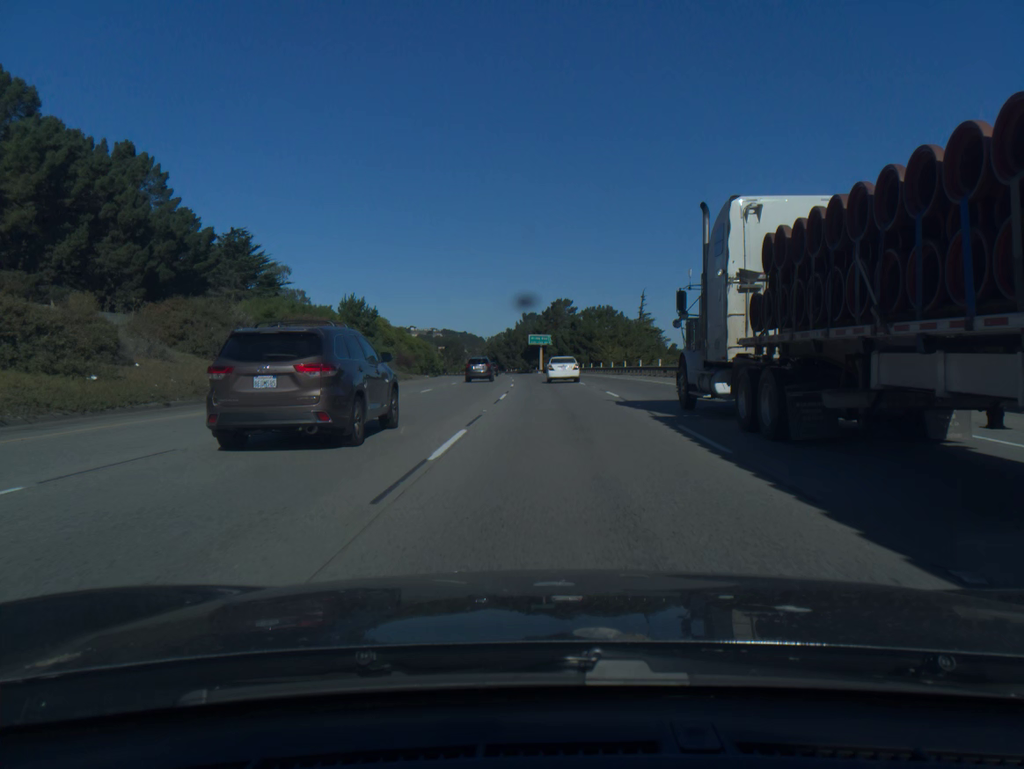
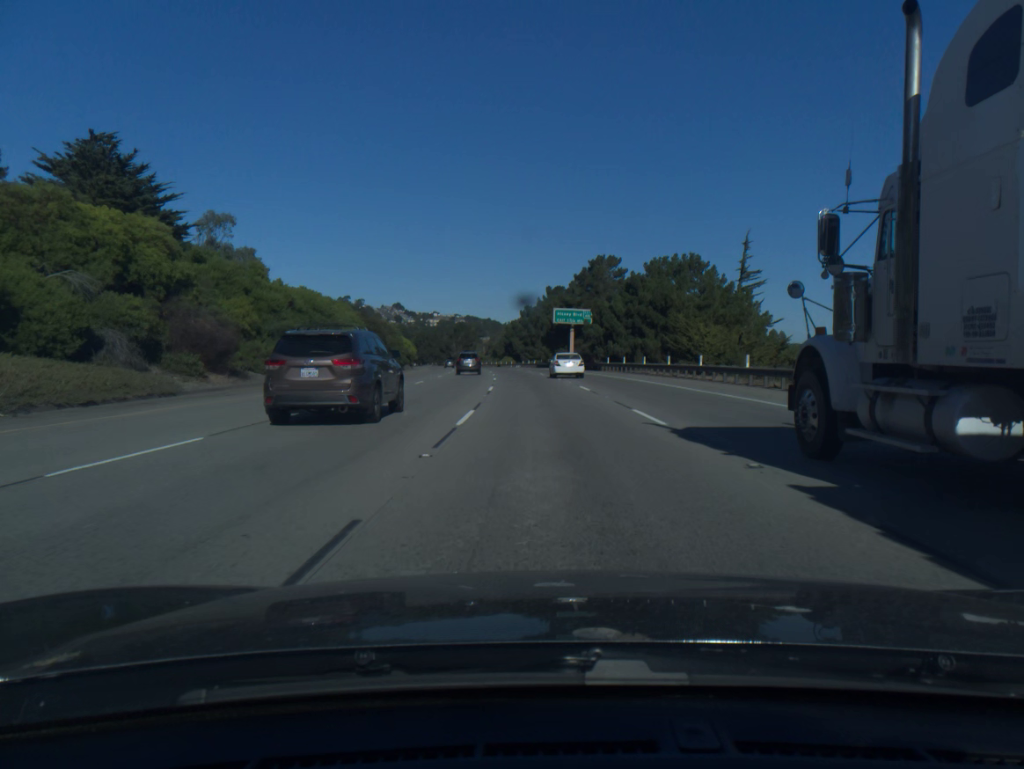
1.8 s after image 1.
(-0.6, +54.3) m; -2°
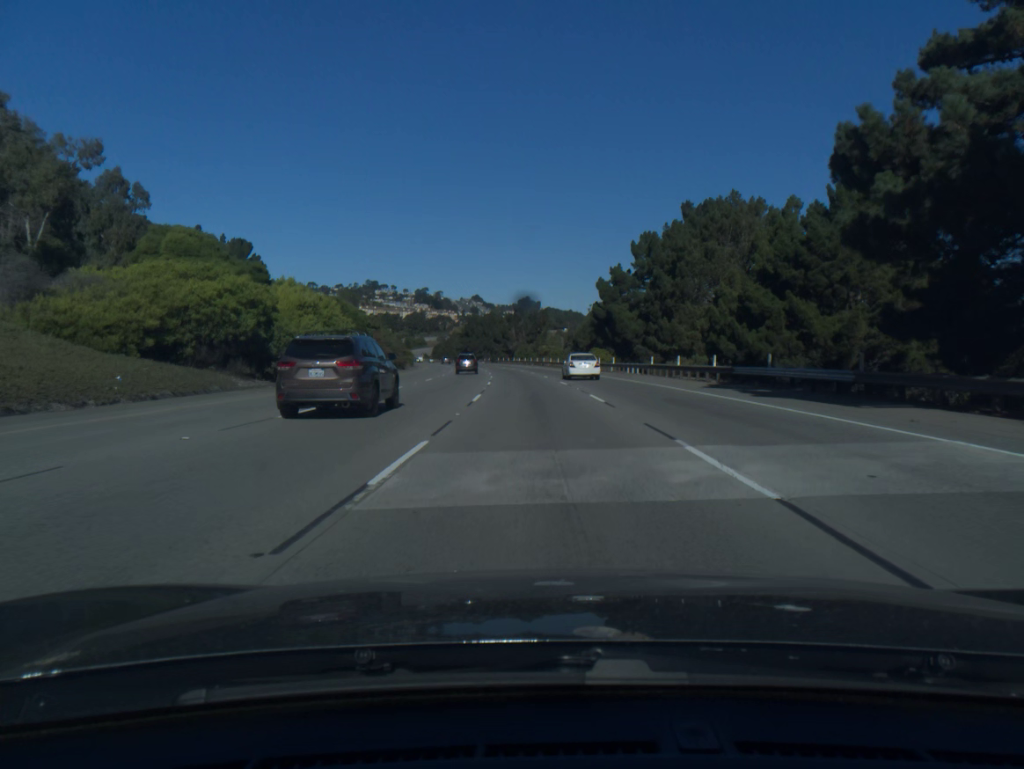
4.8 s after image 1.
(-5.1, +93.9) m; -6°
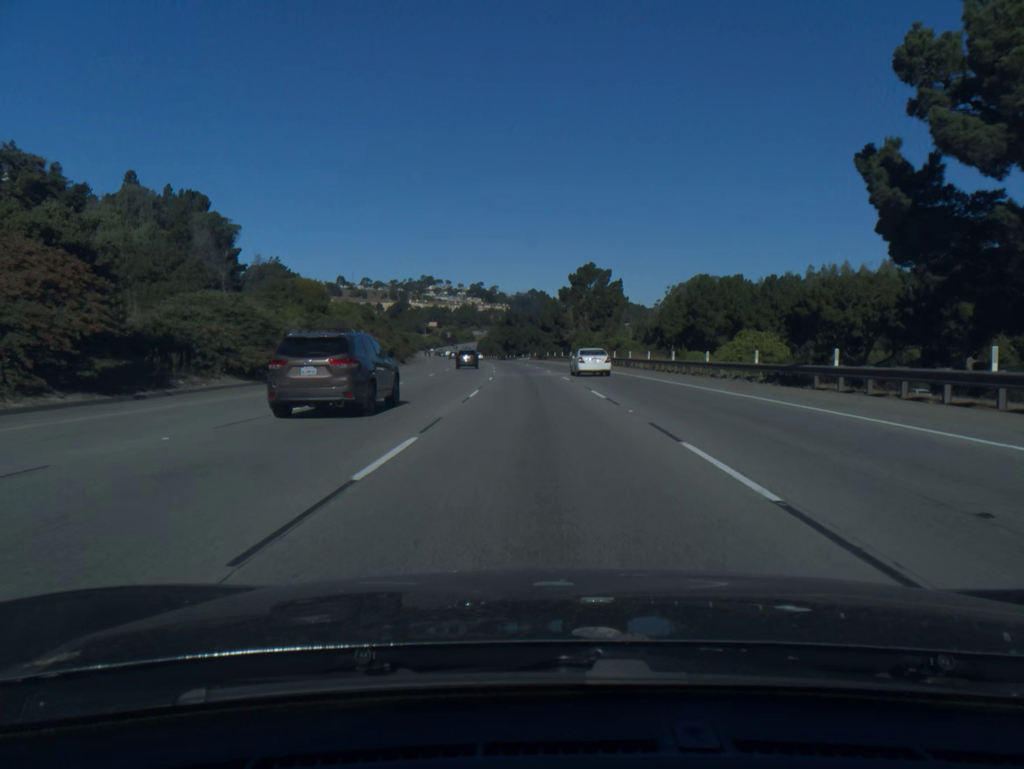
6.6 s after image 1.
(-1.8, +58.5) m; -4°
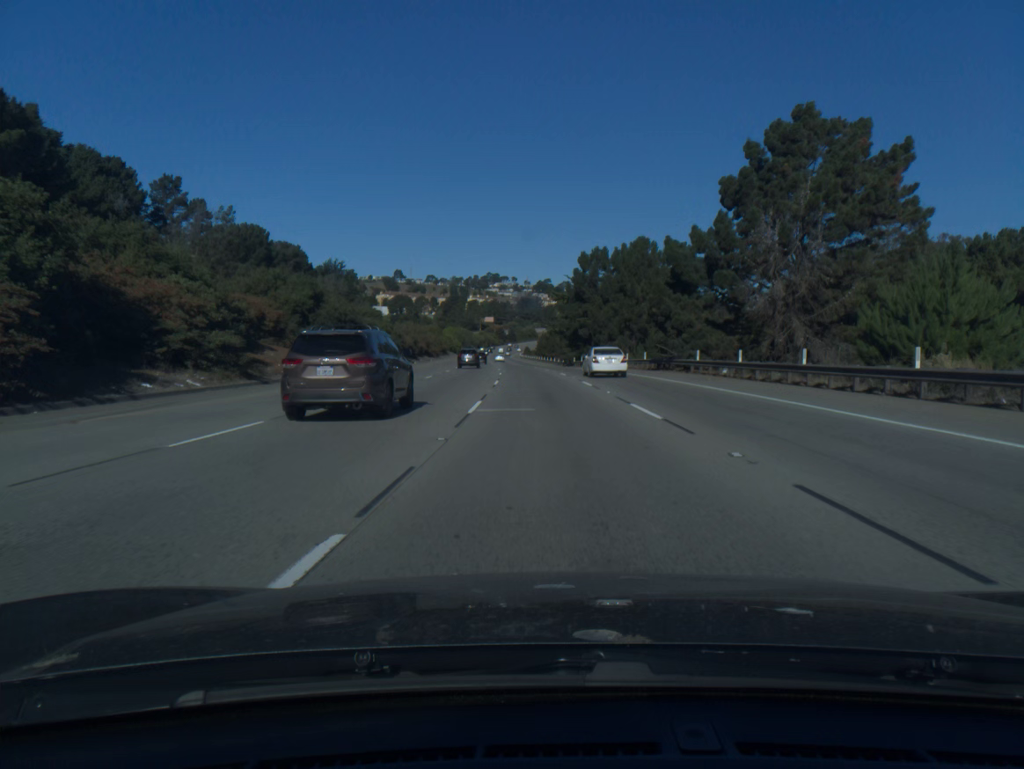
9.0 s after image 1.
(-3.7, +79.2) m; -5°
